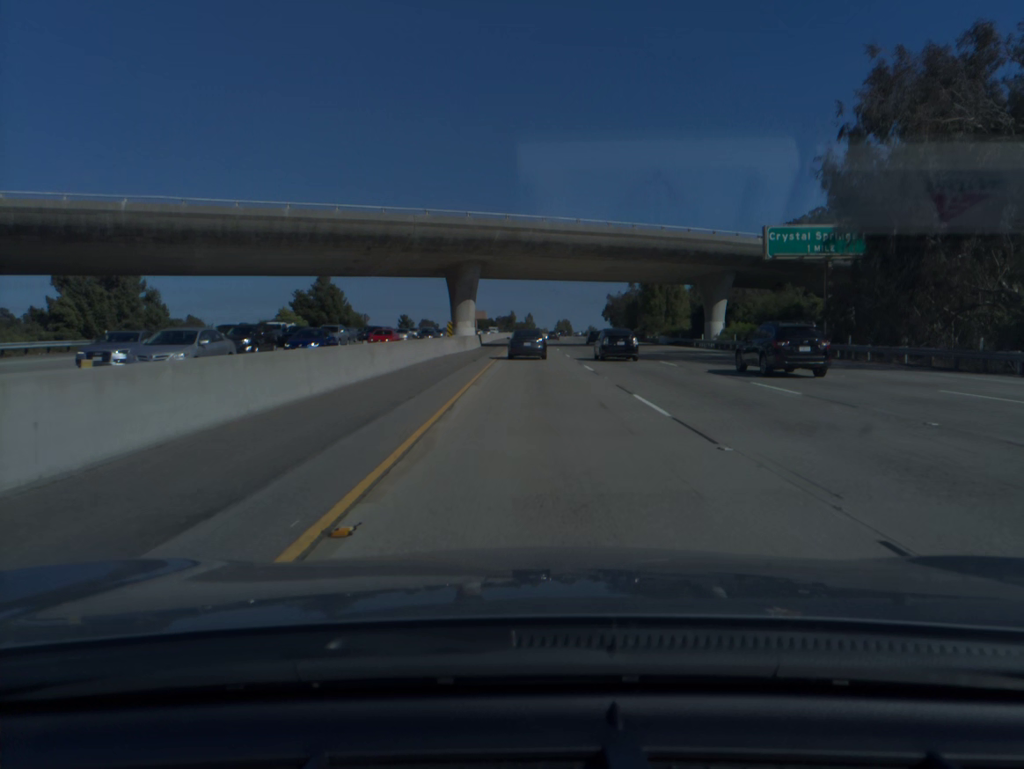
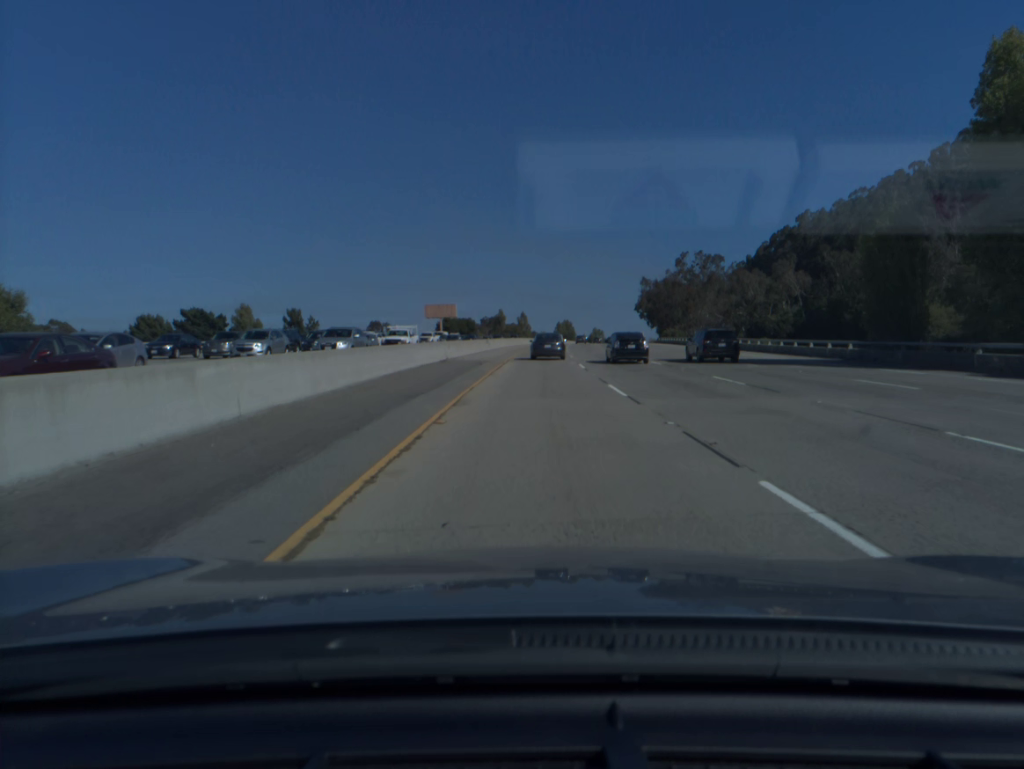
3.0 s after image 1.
(+0.5, +95.2) m; +1°
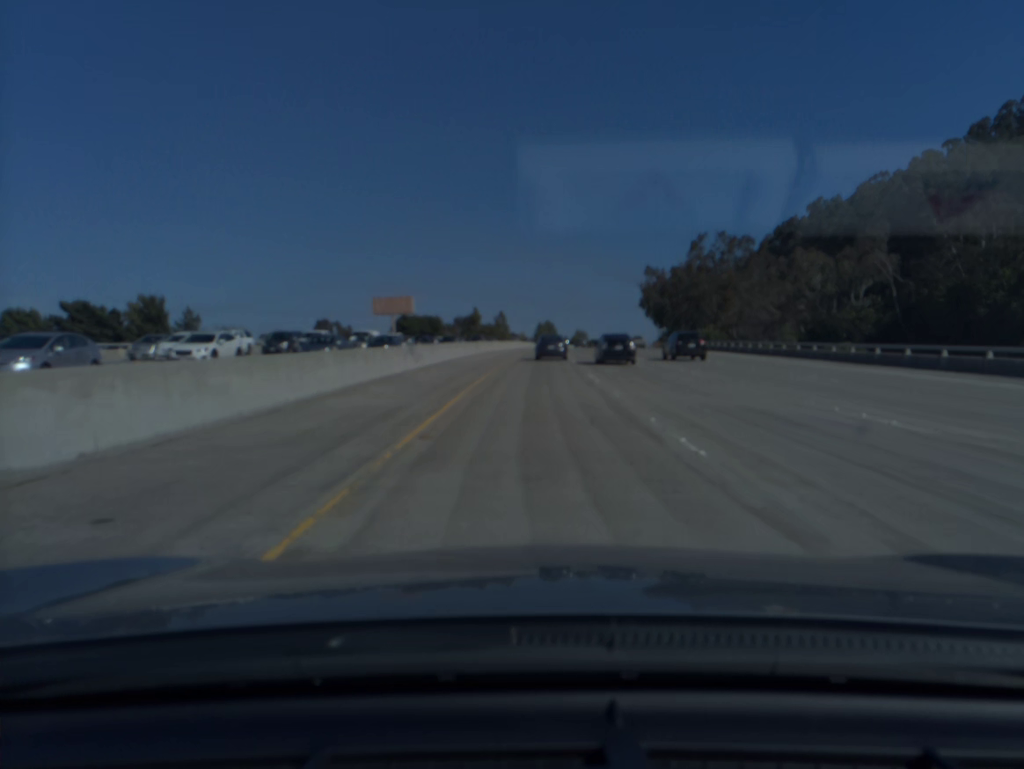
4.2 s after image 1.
(+0.4, +38.0) m; +1°
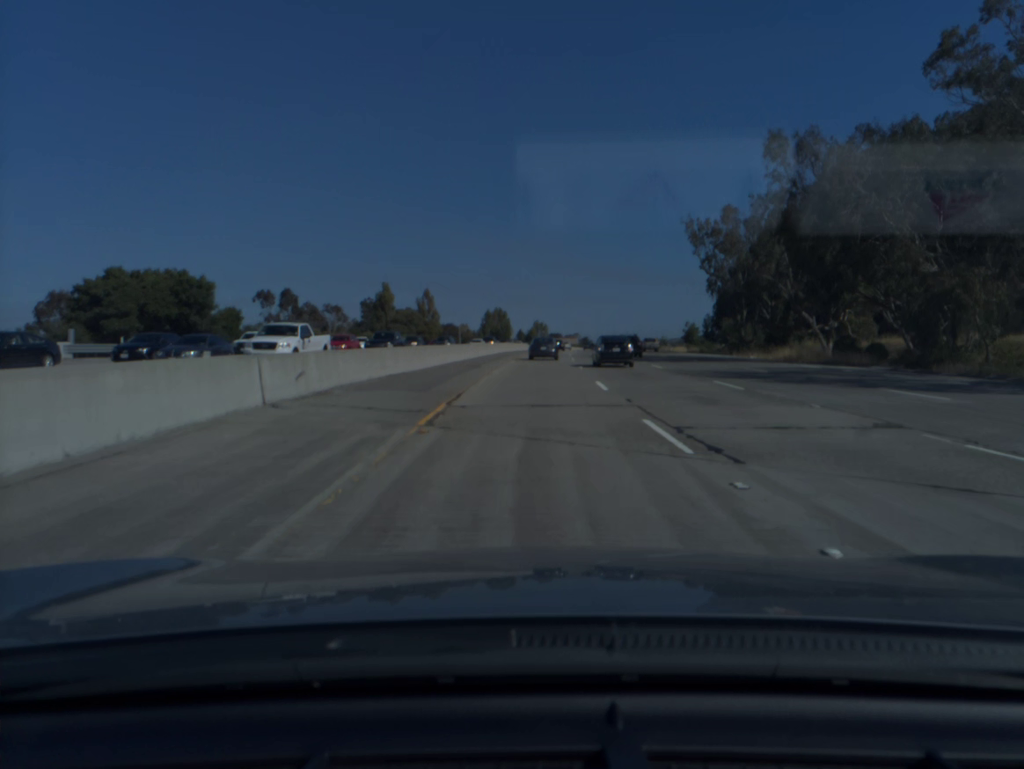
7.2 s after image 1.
(+3.1, +95.4) m; +4°
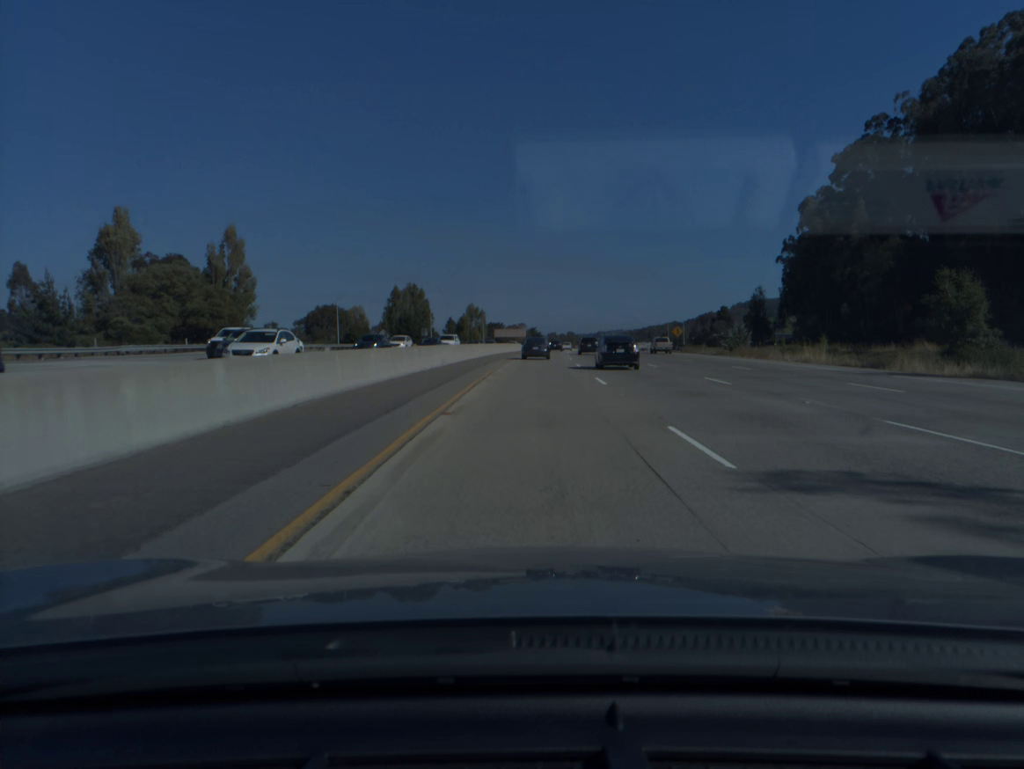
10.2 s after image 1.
(+3.6, +97.7) m; +4°
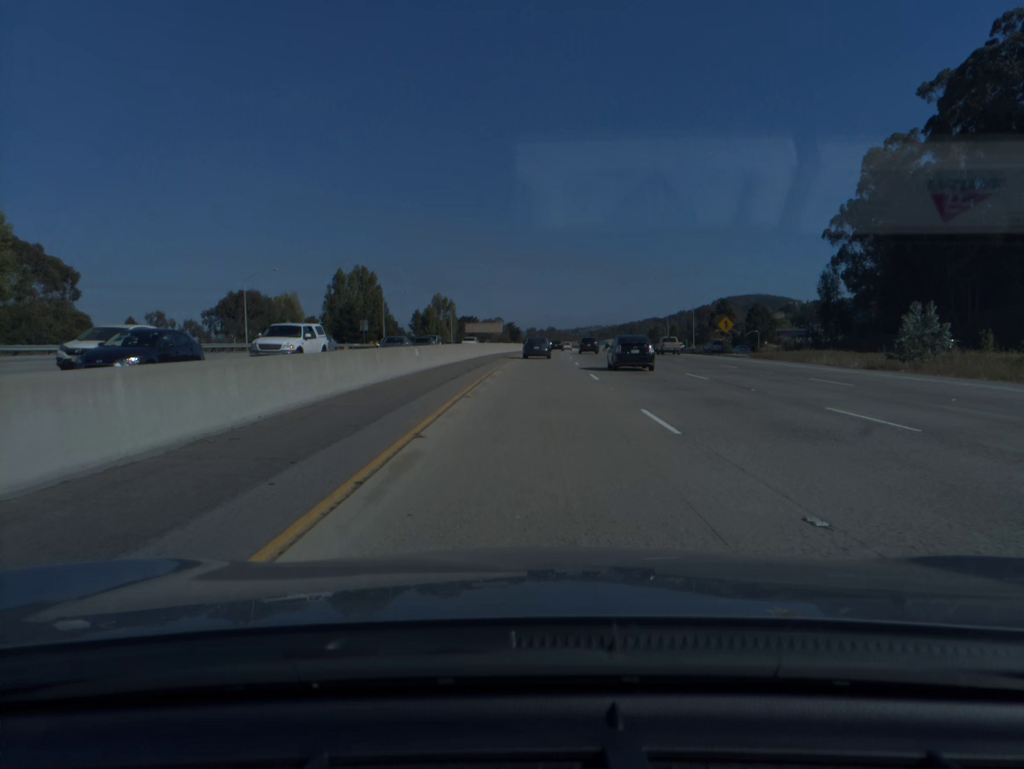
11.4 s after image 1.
(+0.5, +40.0) m; +2°
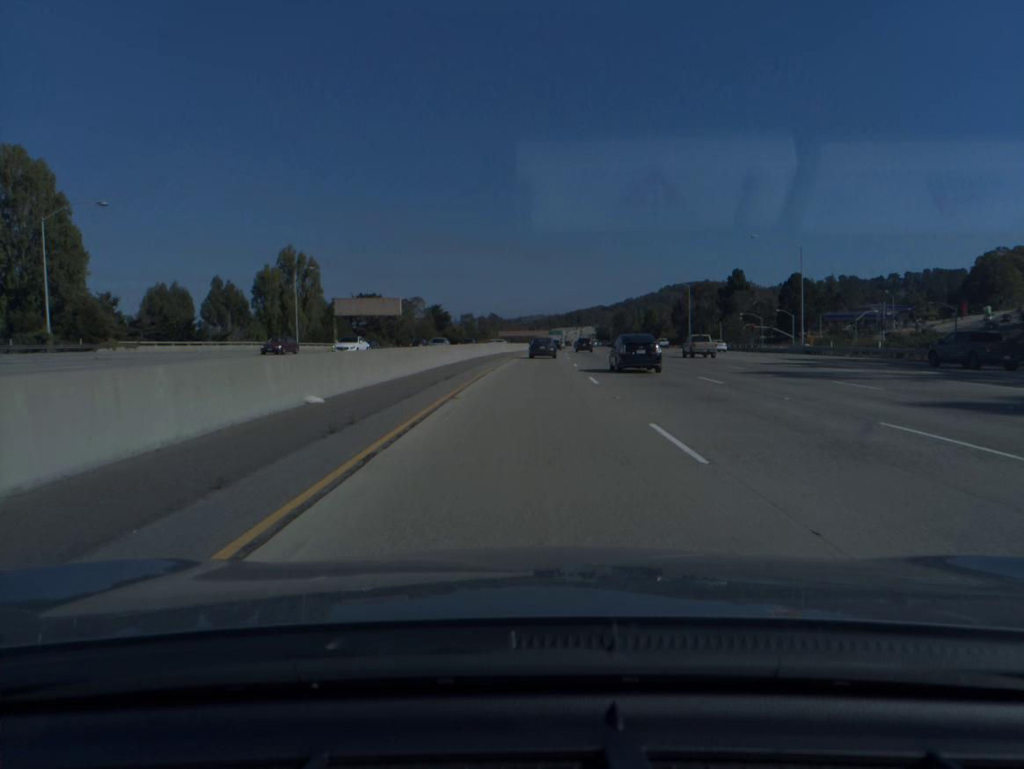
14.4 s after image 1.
(+4.0, +102.7) m; +4°
